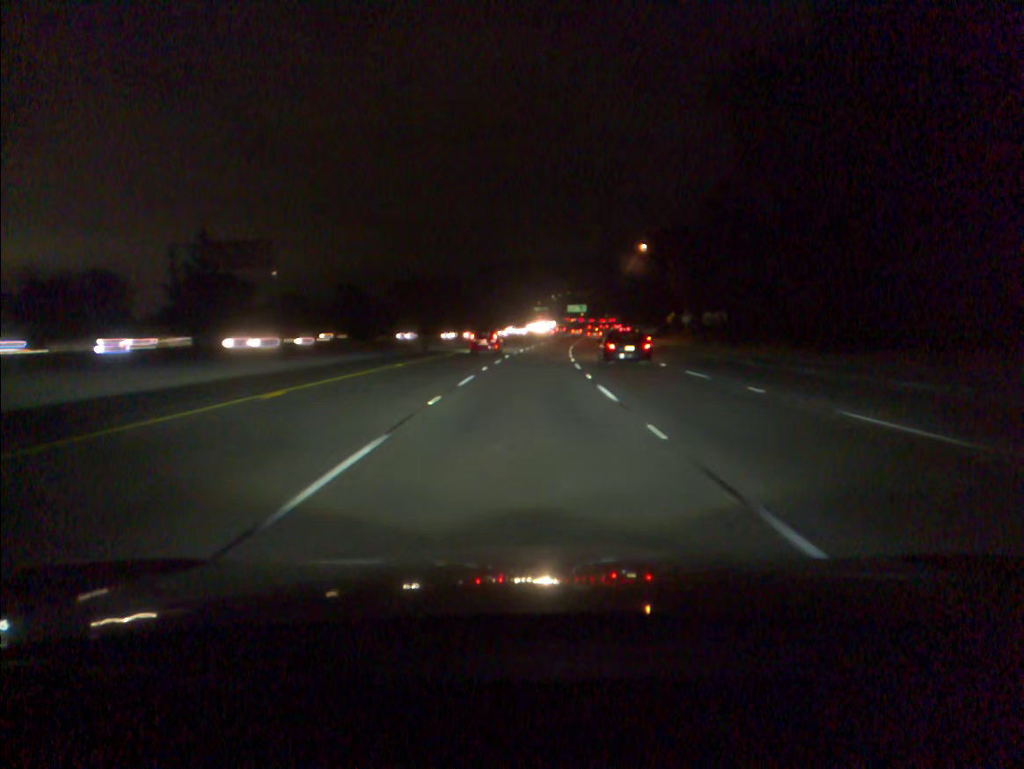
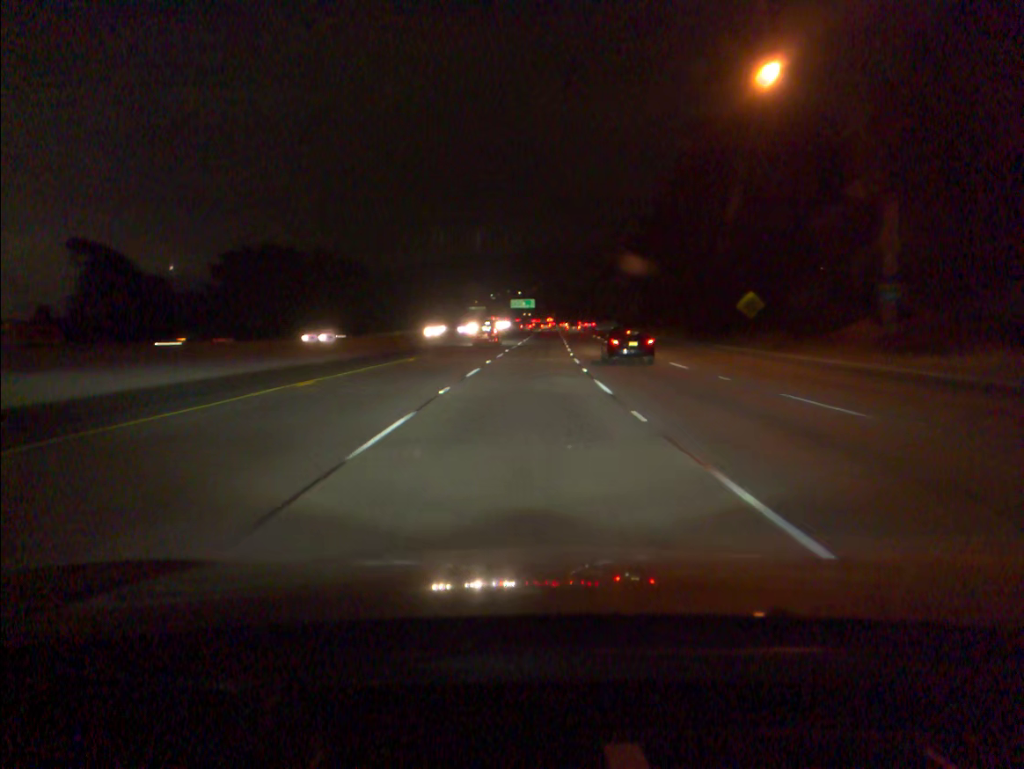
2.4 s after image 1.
(+2.7, +70.1) m; +5°
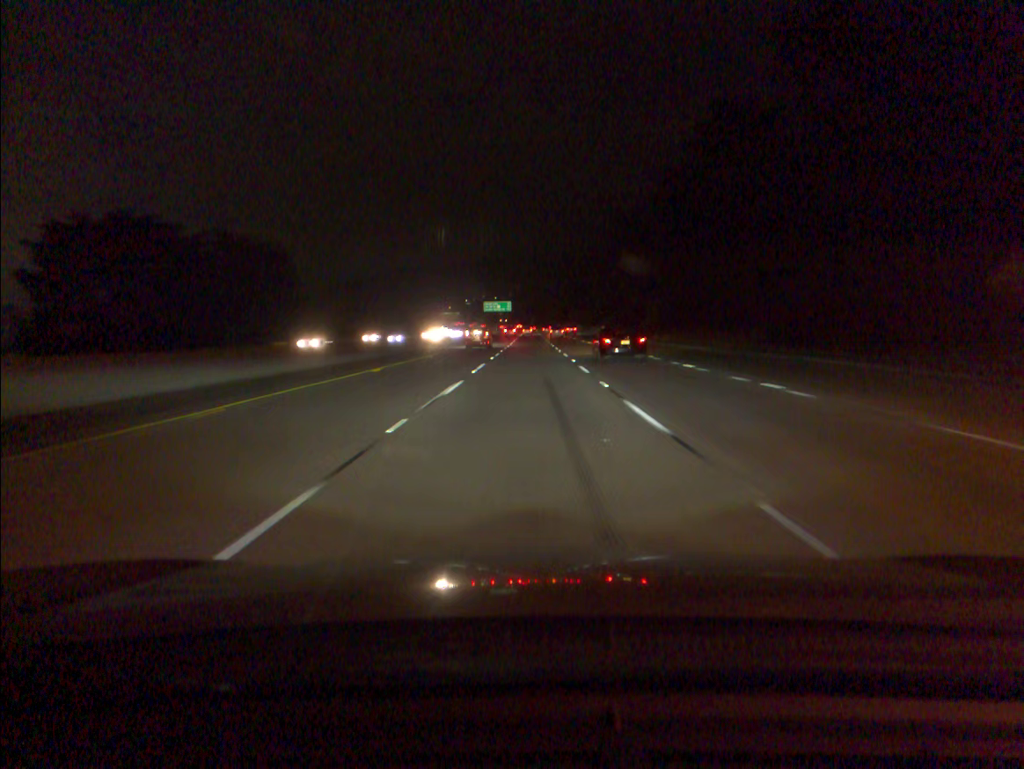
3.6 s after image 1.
(+0.6, +35.2) m; +2°
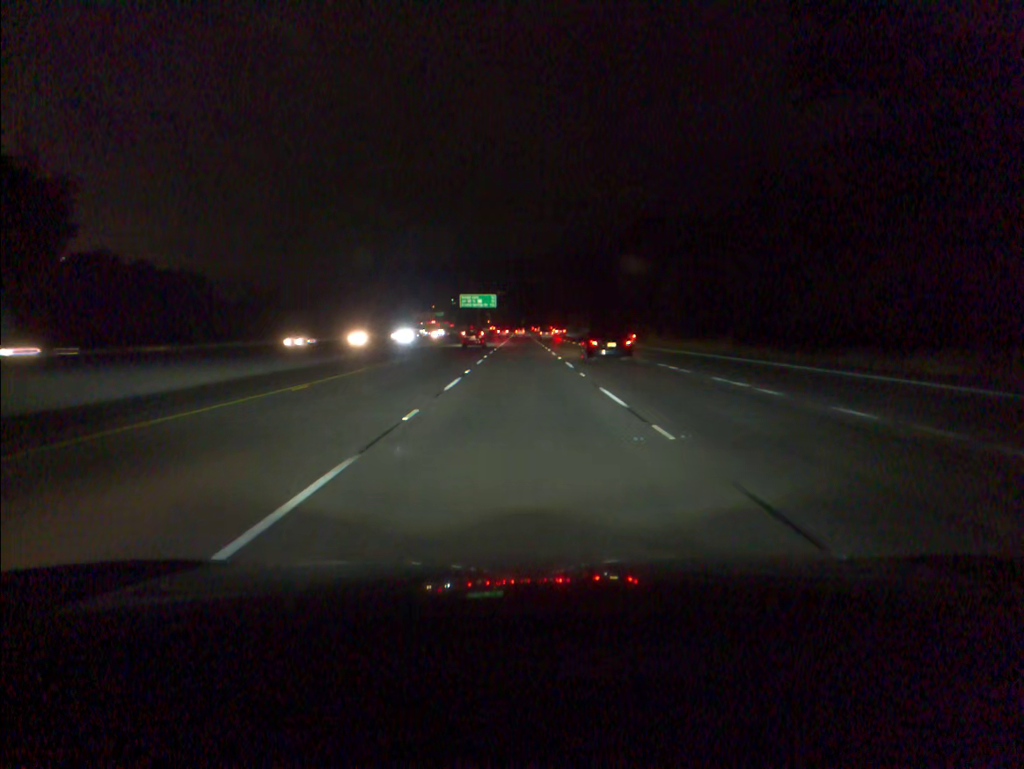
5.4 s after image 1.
(+0.4, +52.5) m; +1°
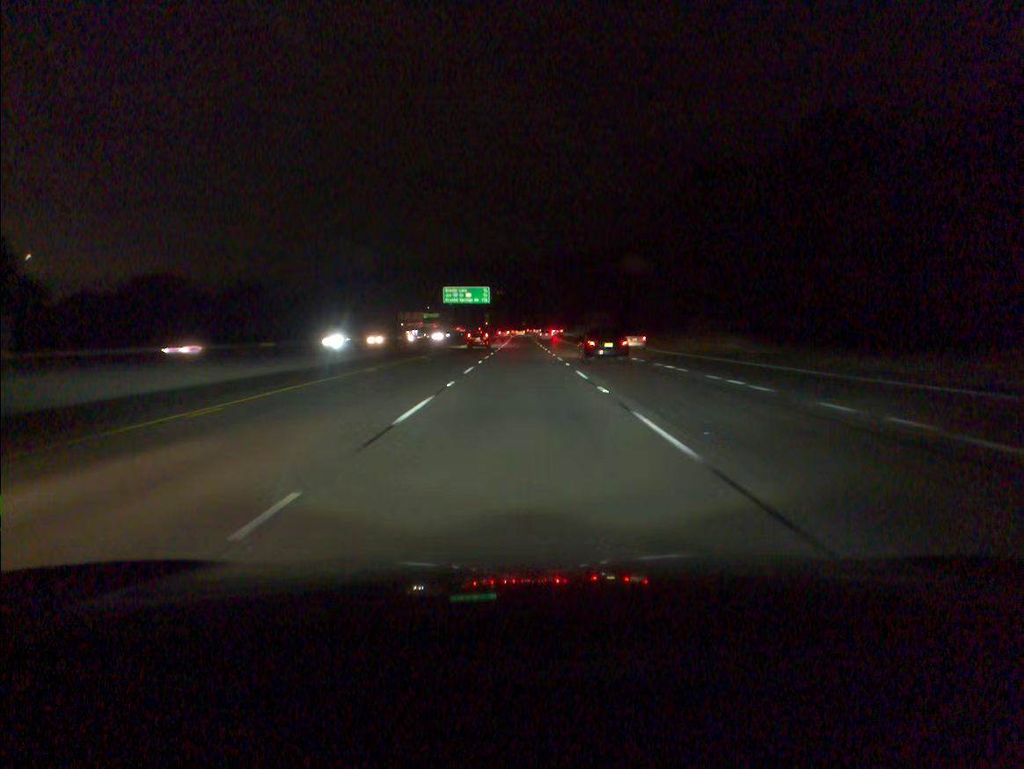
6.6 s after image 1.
(0.0, +34.9) m; 0°
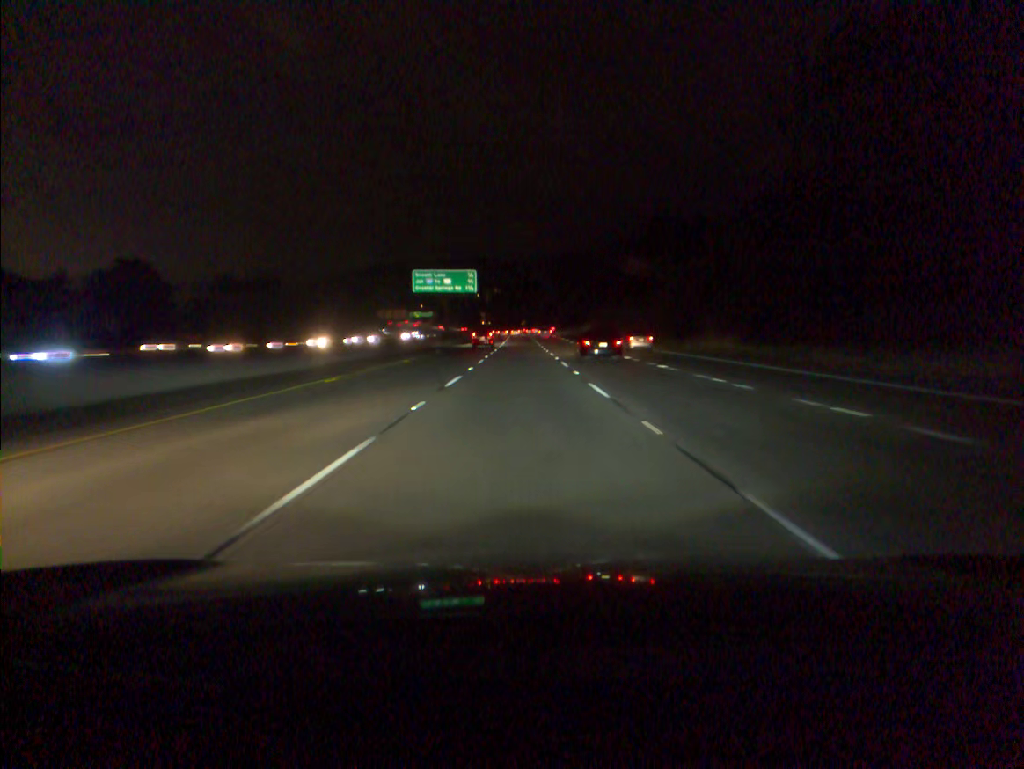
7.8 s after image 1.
(0.0, +34.8) m; 0°
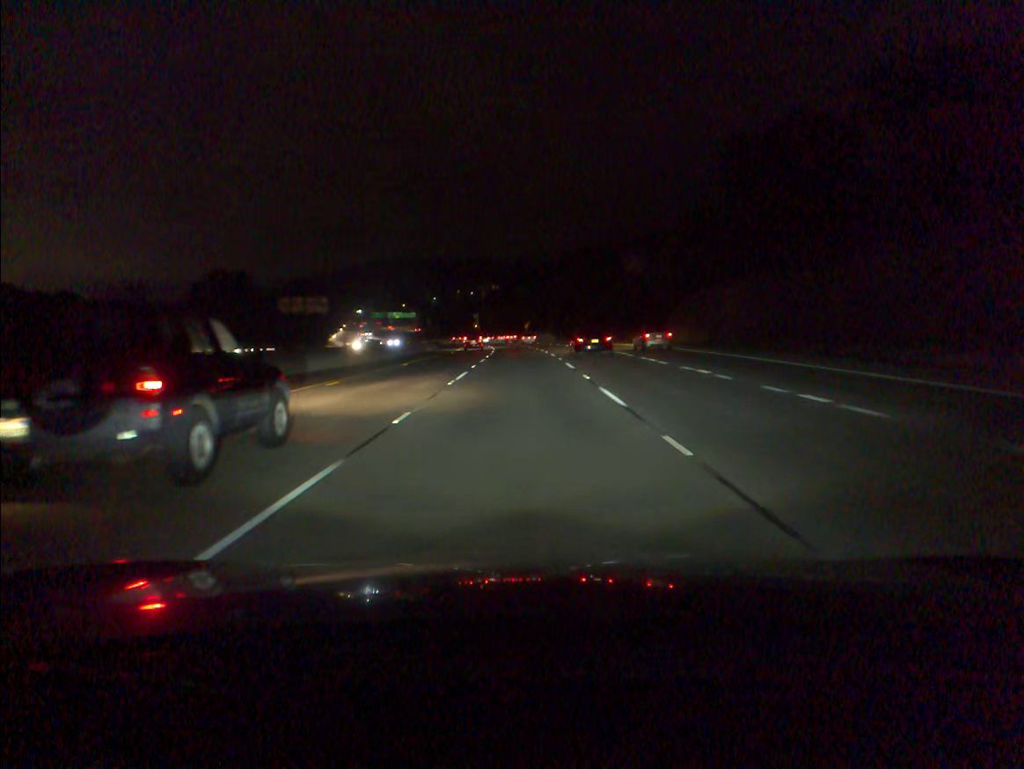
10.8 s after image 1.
(-0.2, +87.4) m; 0°
